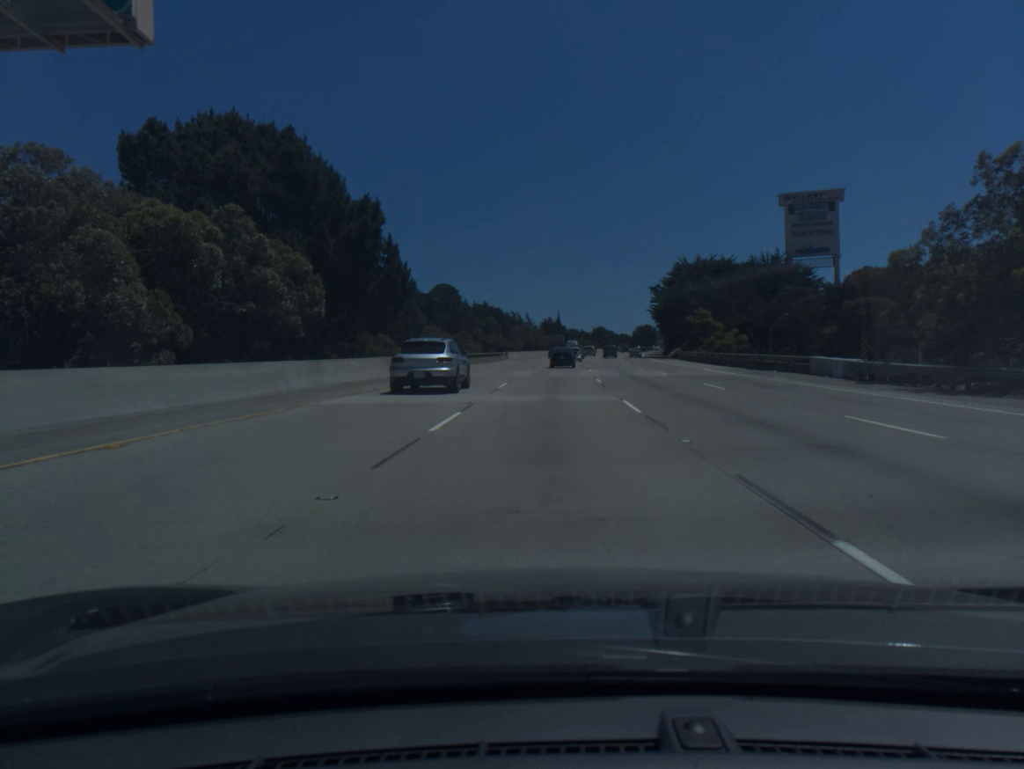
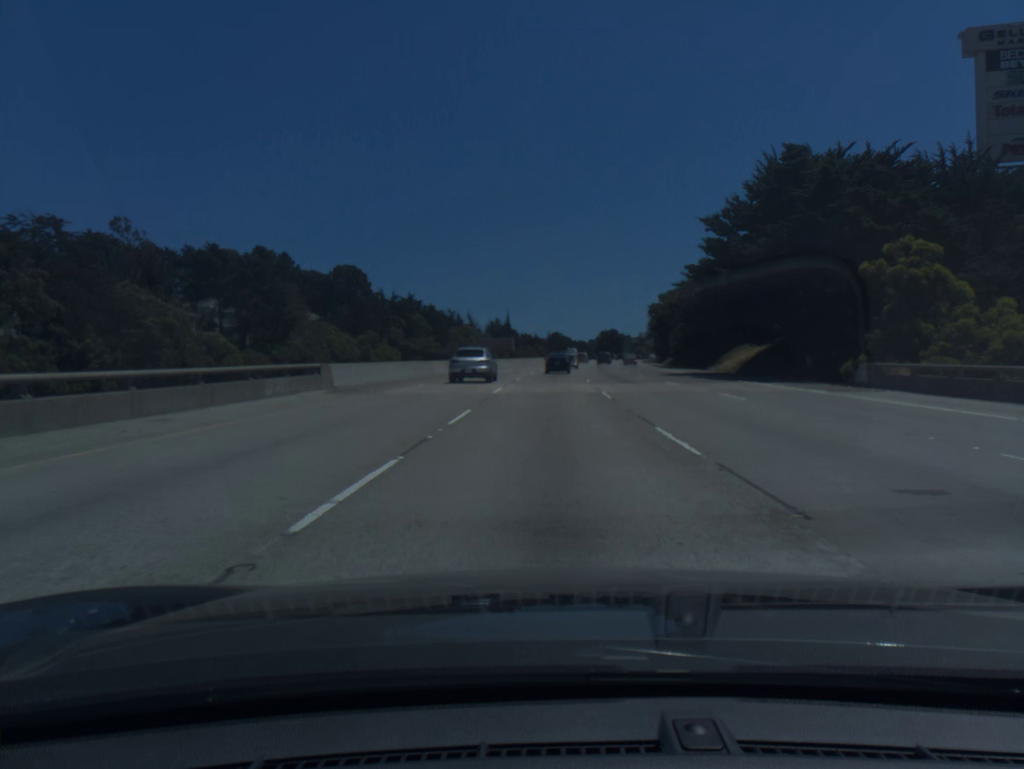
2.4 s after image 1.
(+1.9, +65.3) m; +4°
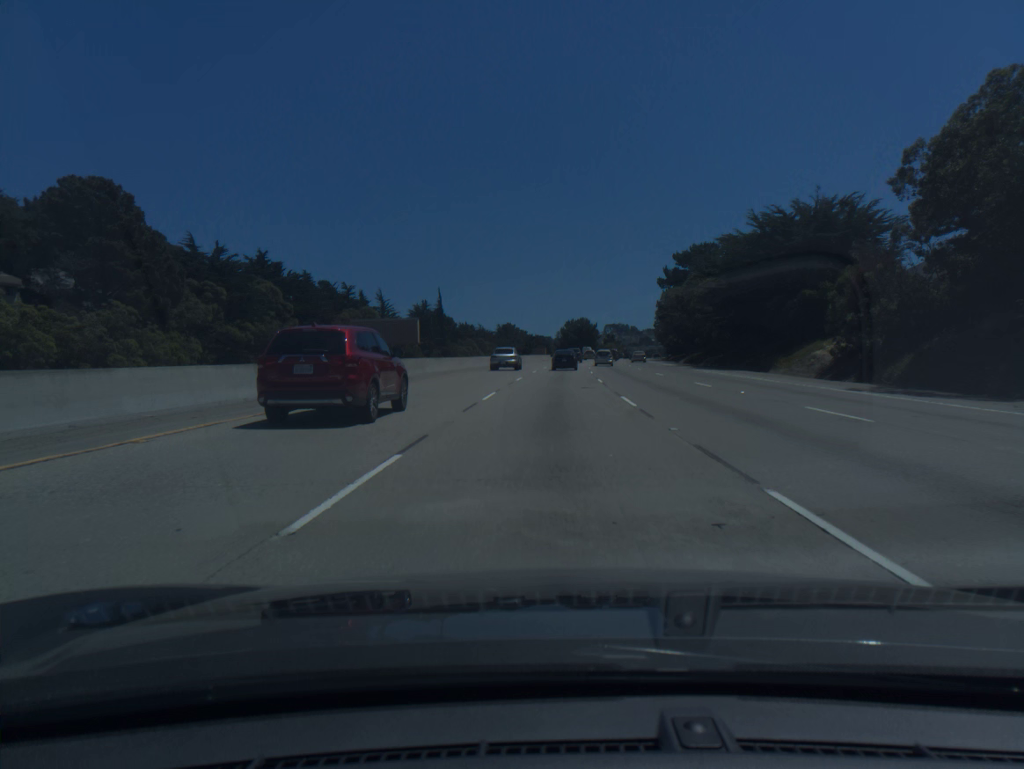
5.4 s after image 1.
(+2.2, +79.2) m; +3°
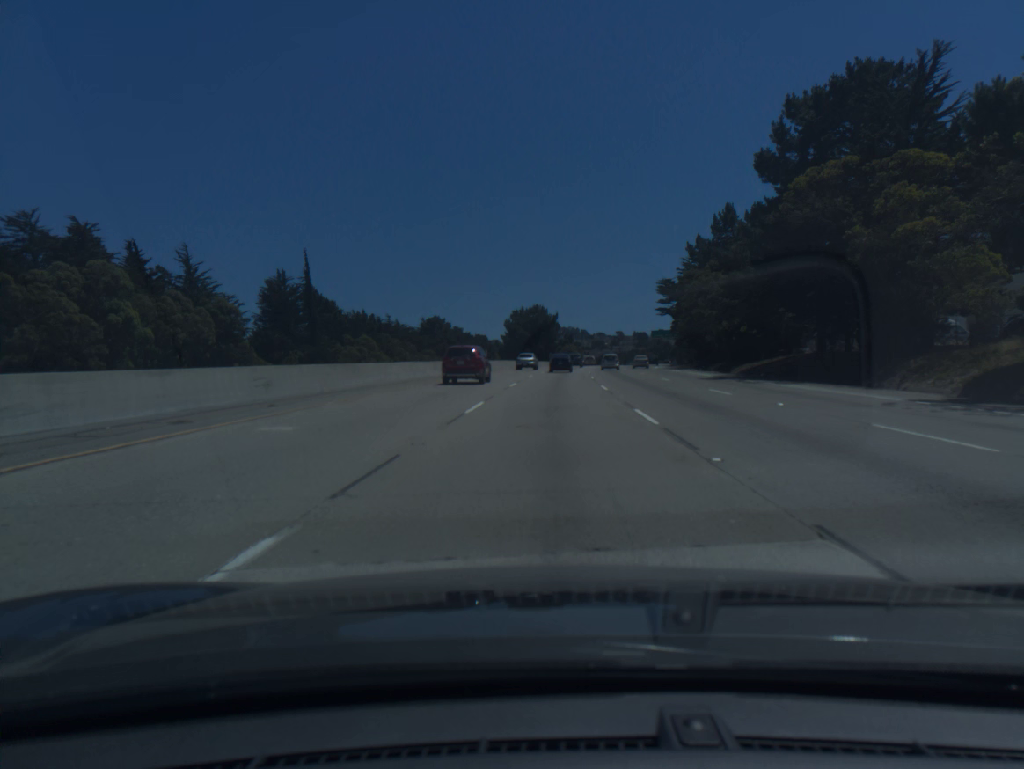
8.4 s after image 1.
(+2.7, +76.9) m; +4°
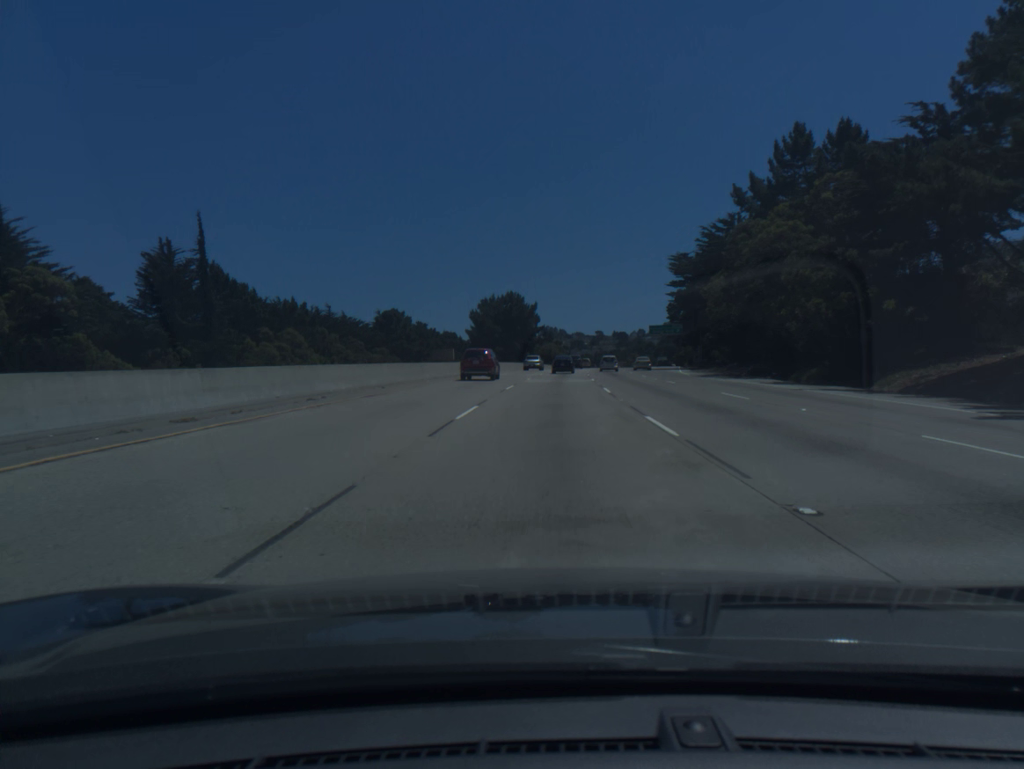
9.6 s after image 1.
(+0.5, +31.1) m; +2°
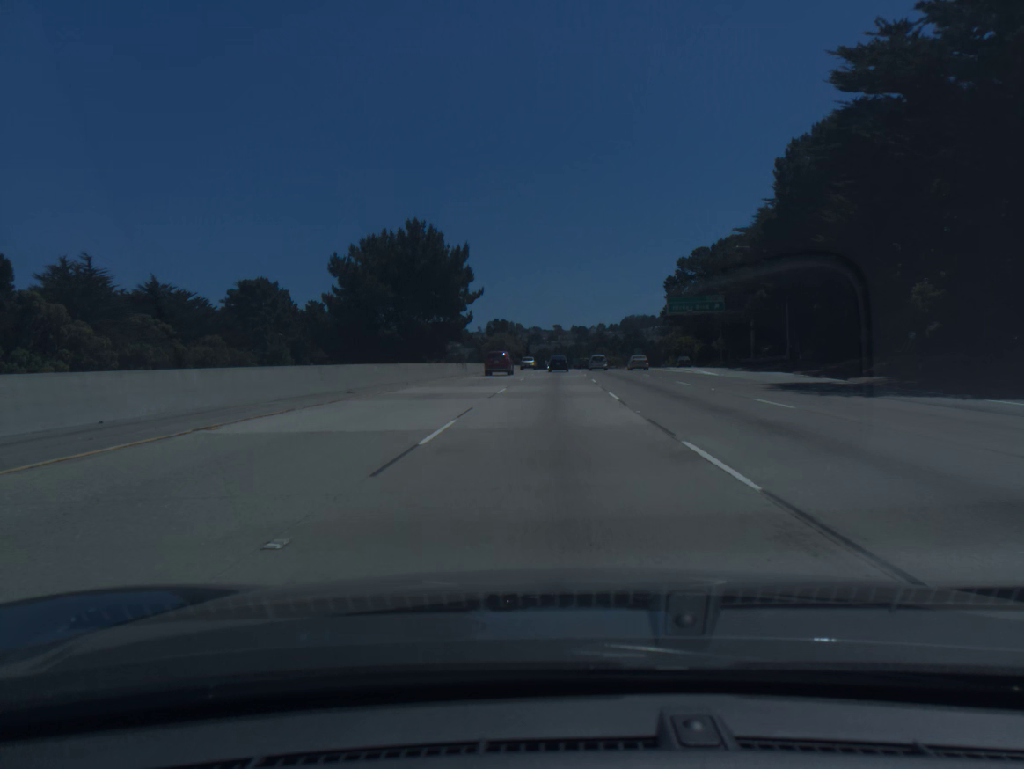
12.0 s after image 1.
(+1.7, +63.5) m; +3°
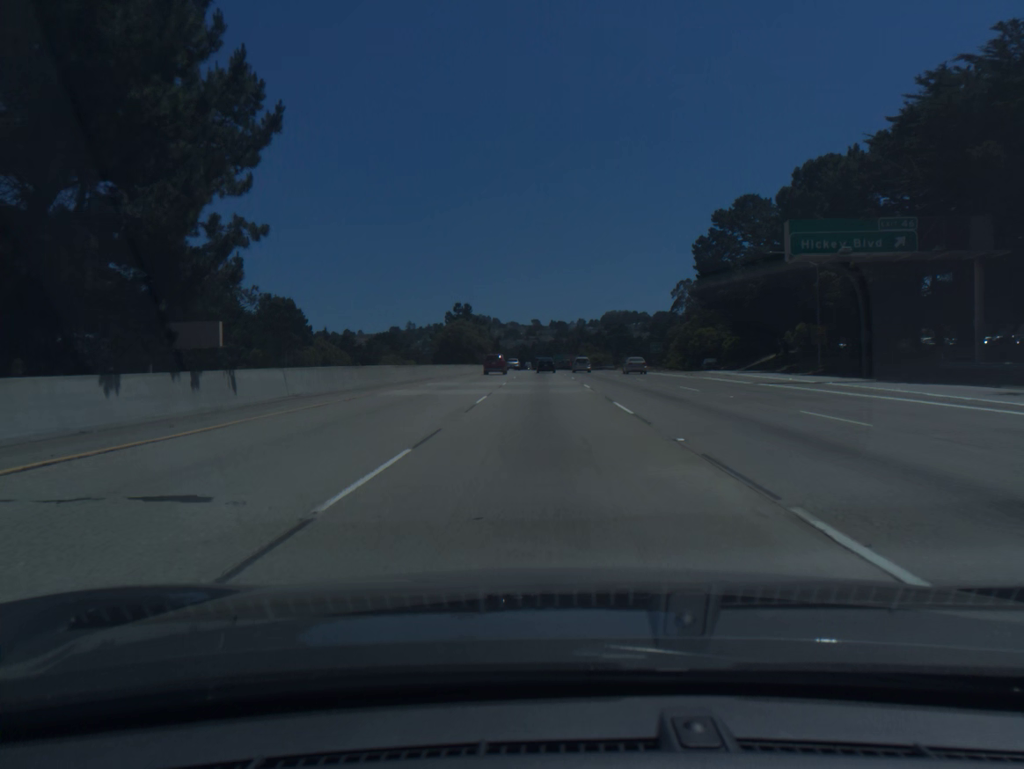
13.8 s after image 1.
(+0.9, +48.9) m; +2°
